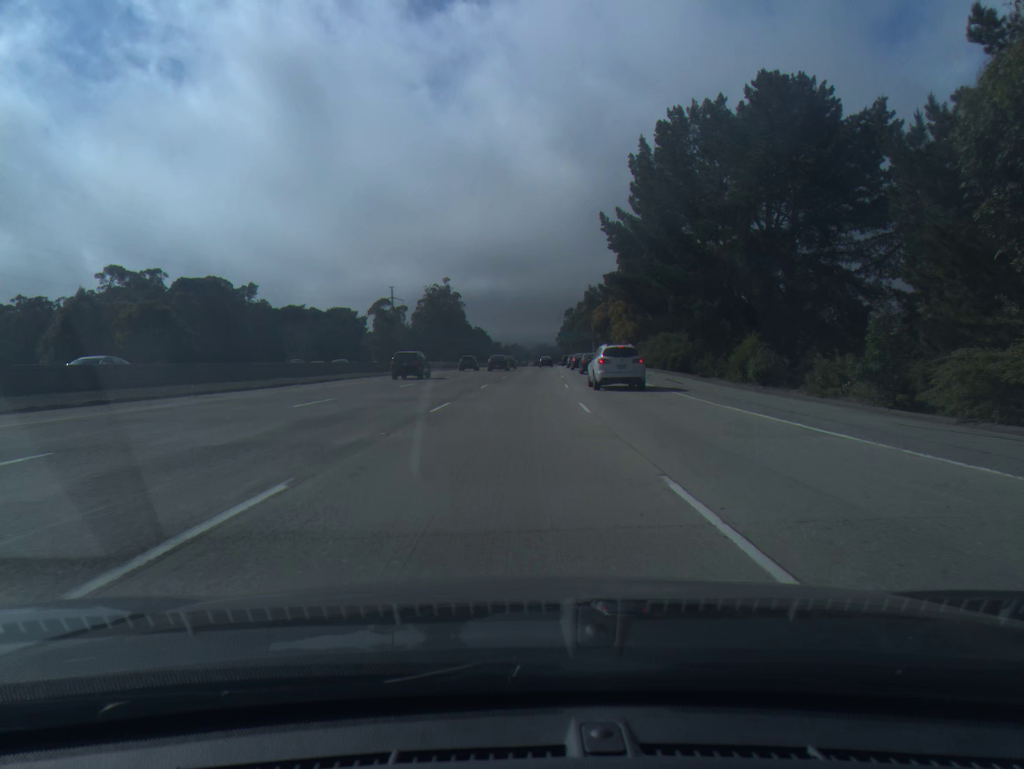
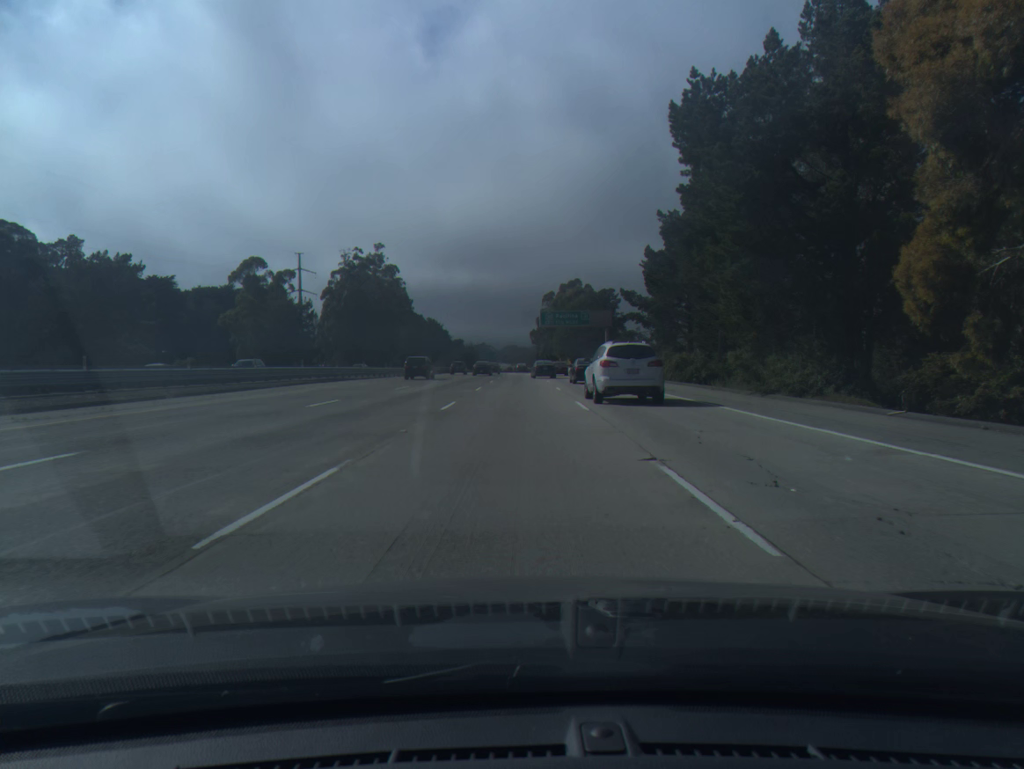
(+2.7, +86.5) m; +2°
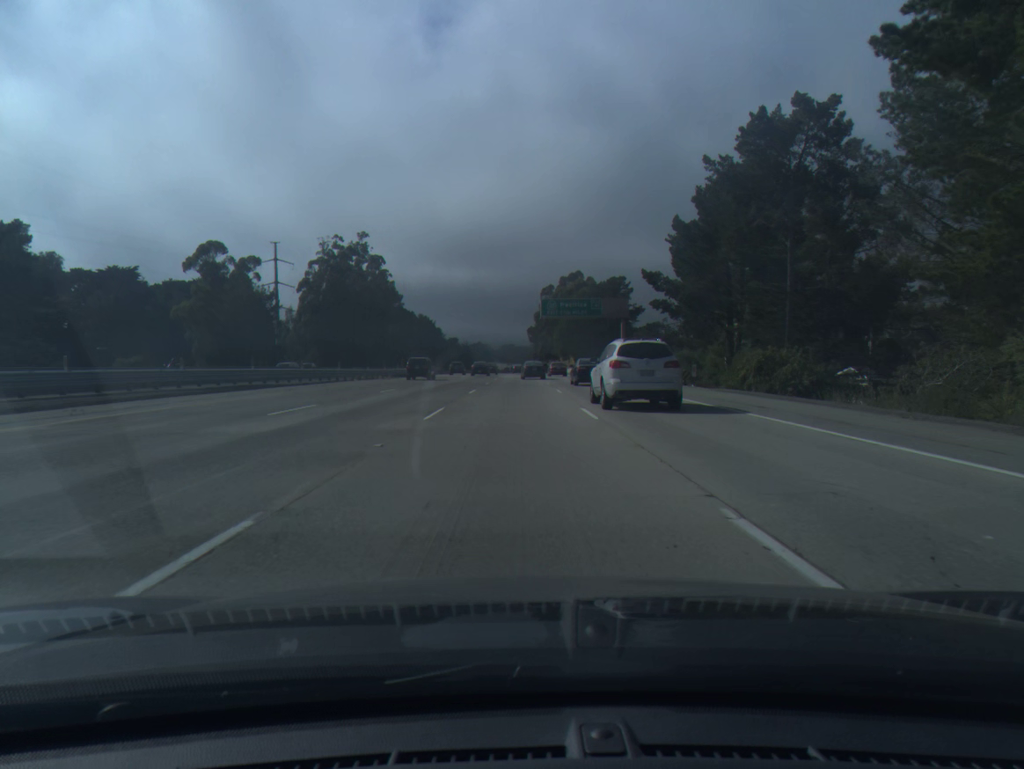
(0.0, +17.7) m; 0°
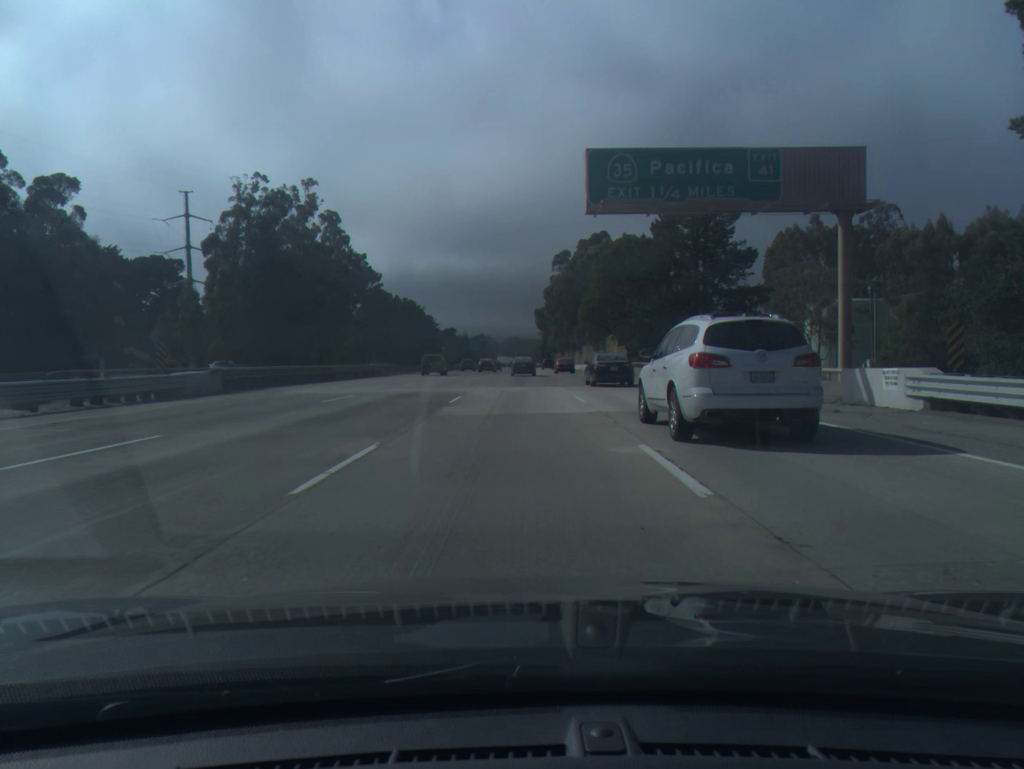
(+0.2, +53.5) m; 0°
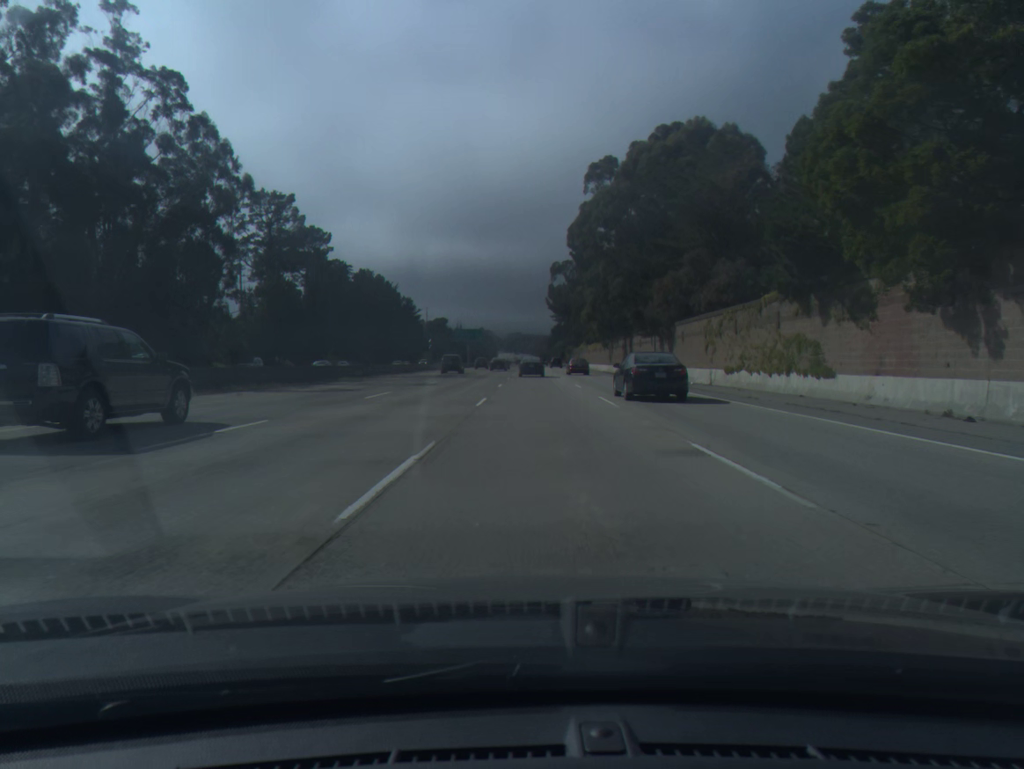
(-0.3, +71.5) m; 0°
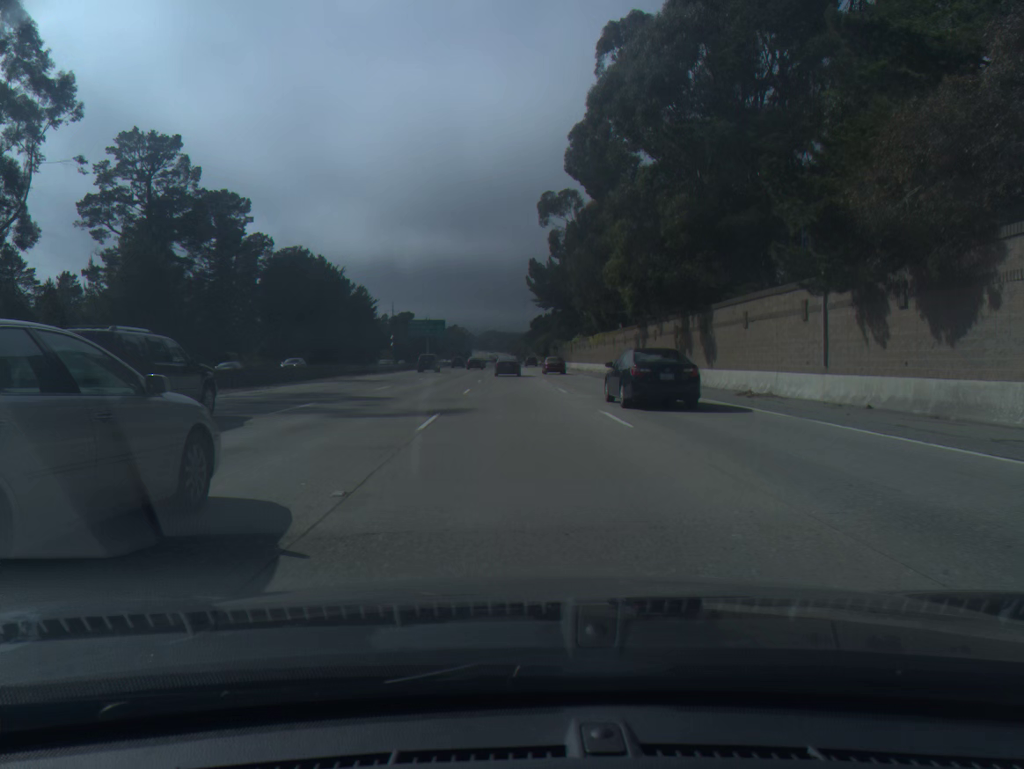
(+0.5, +35.9) m; +2°
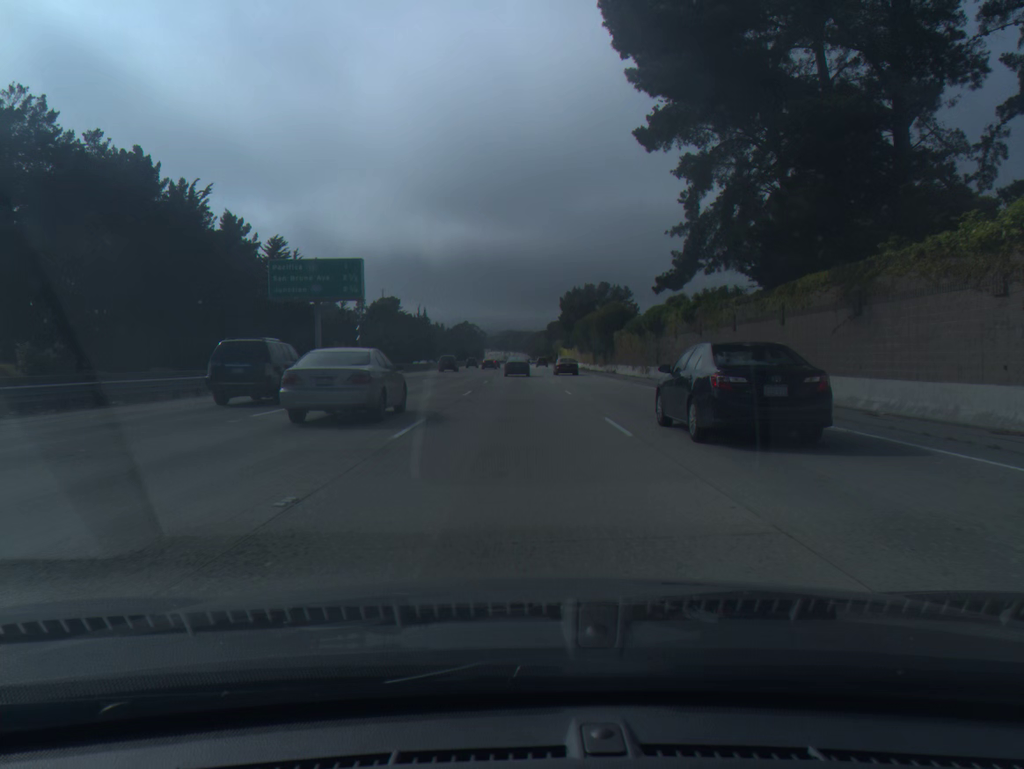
(-0.9, +89.2) m; -1°
